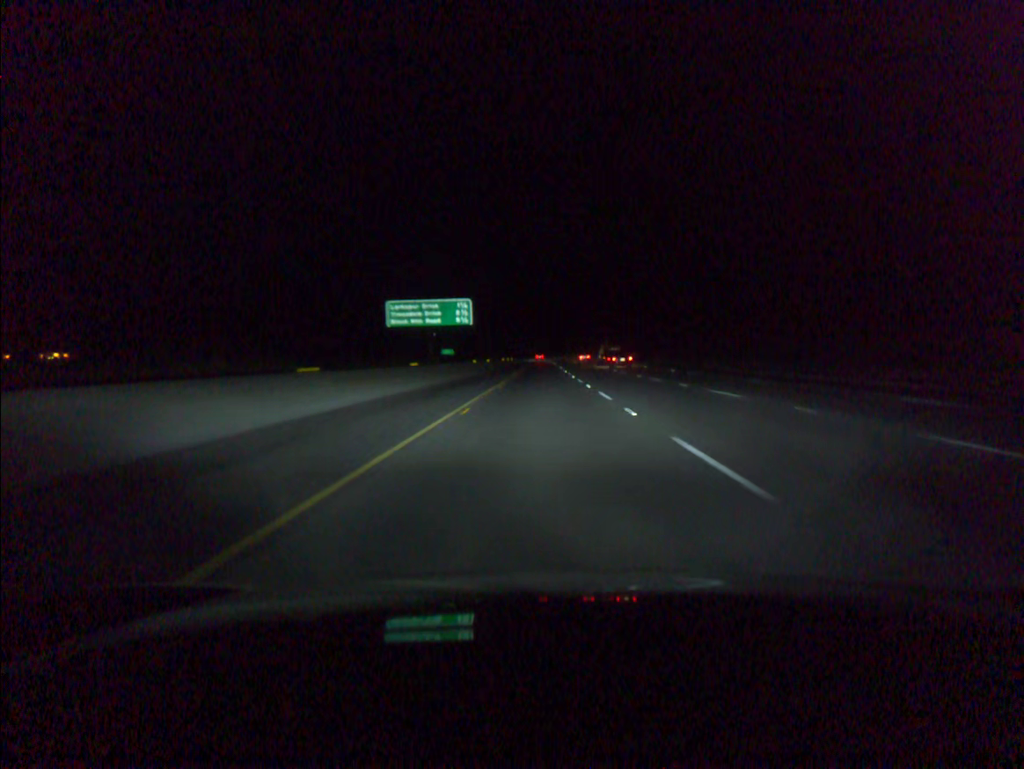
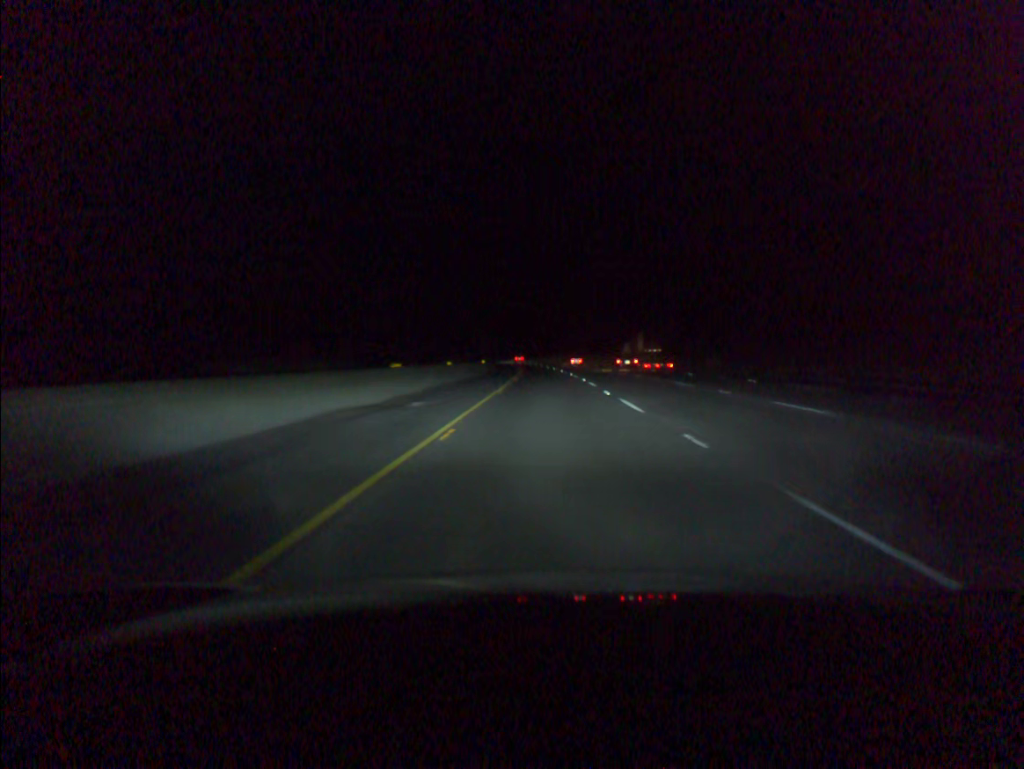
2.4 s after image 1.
(-0.3, +78.5) m; 0°
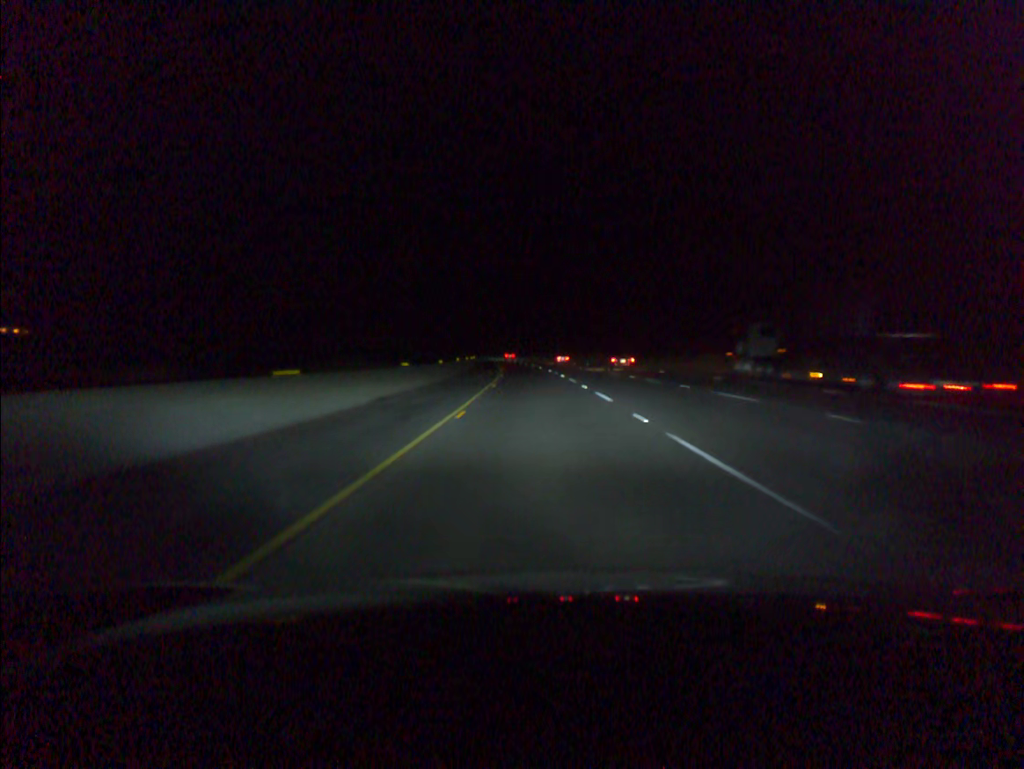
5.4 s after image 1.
(-1.0, +97.9) m; -2°
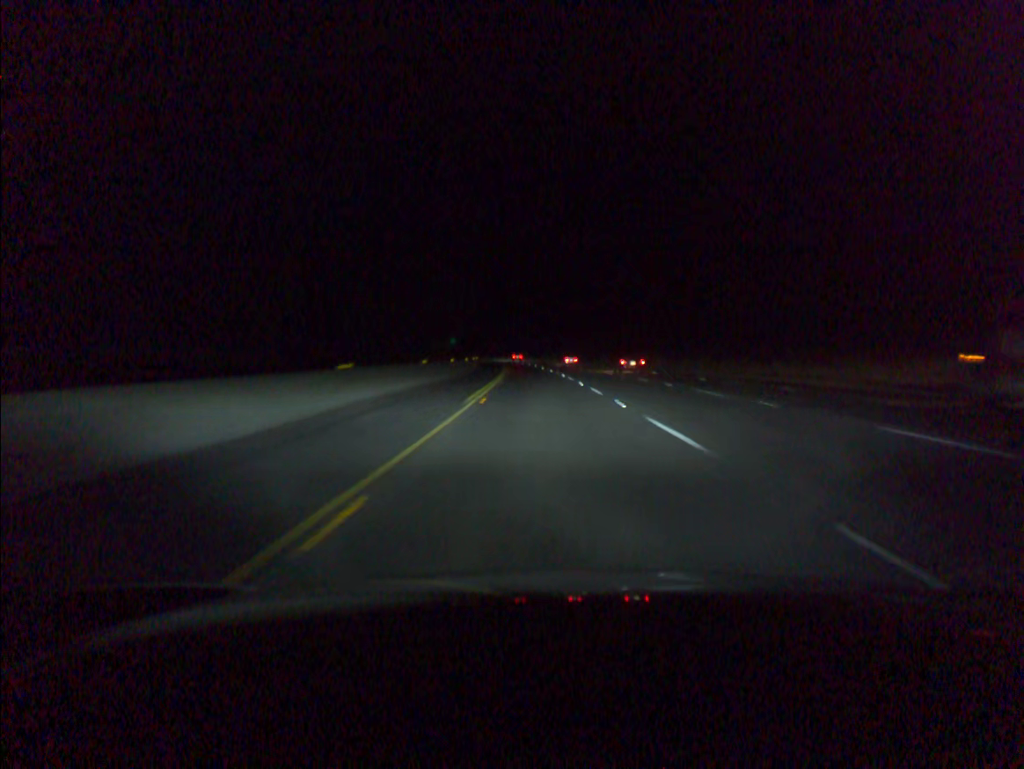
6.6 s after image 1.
(-0.7, +39.2) m; -2°
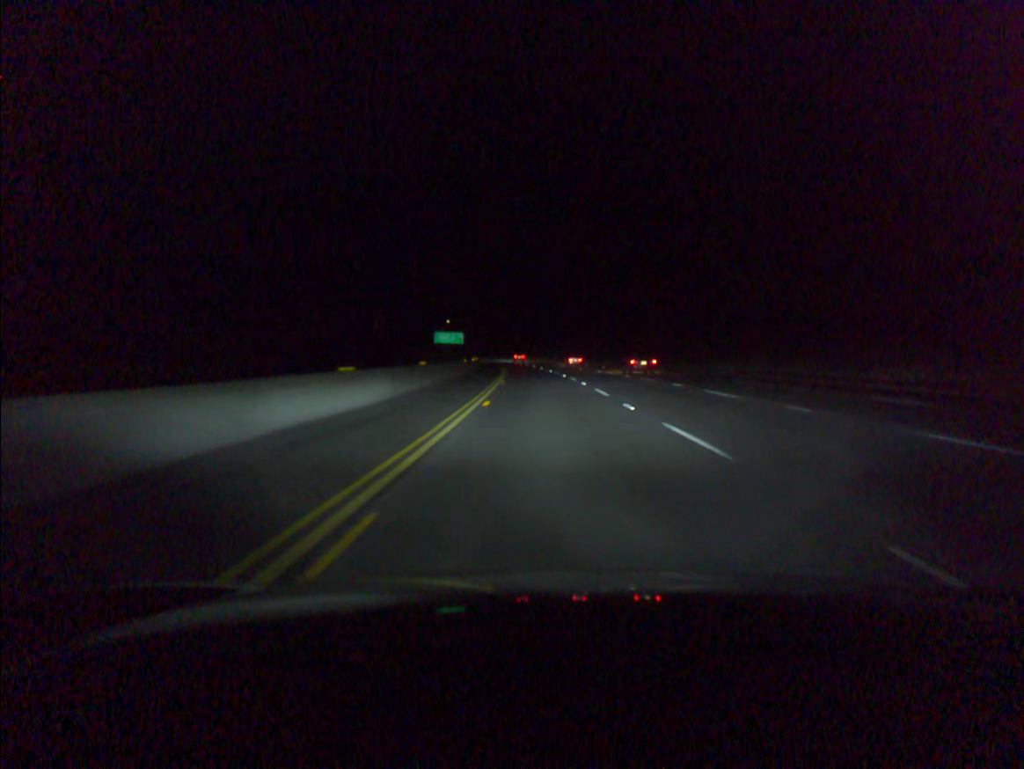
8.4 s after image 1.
(-1.2, +58.9) m; -2°
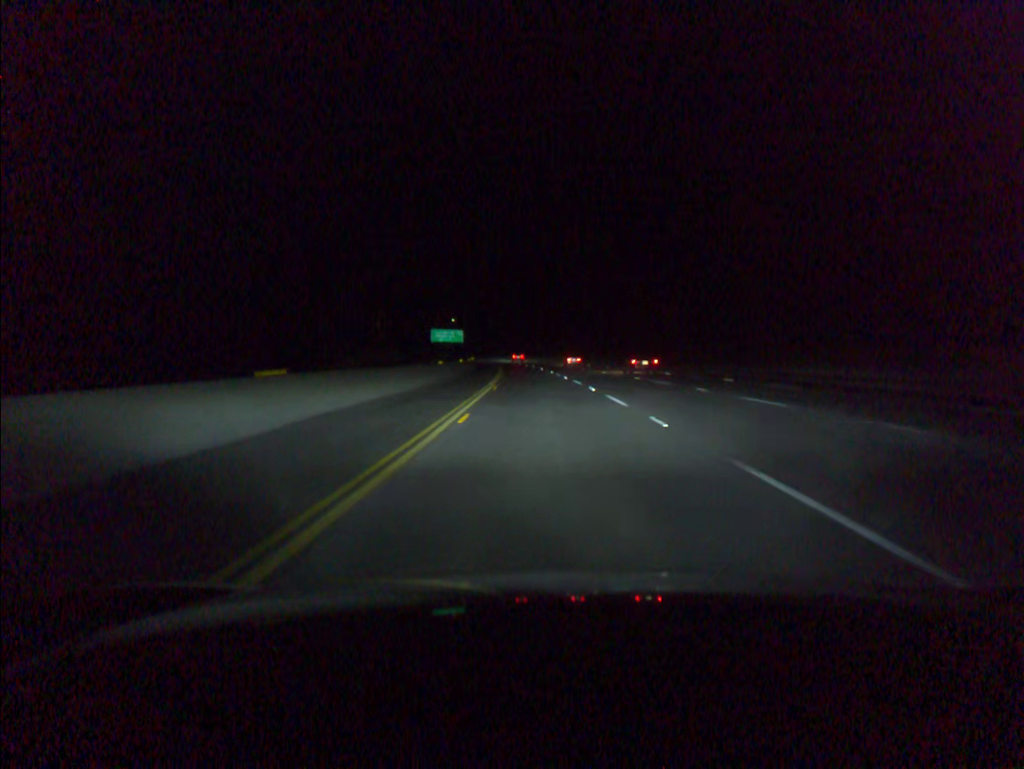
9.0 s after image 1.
(-0.1, +19.7) m; -1°
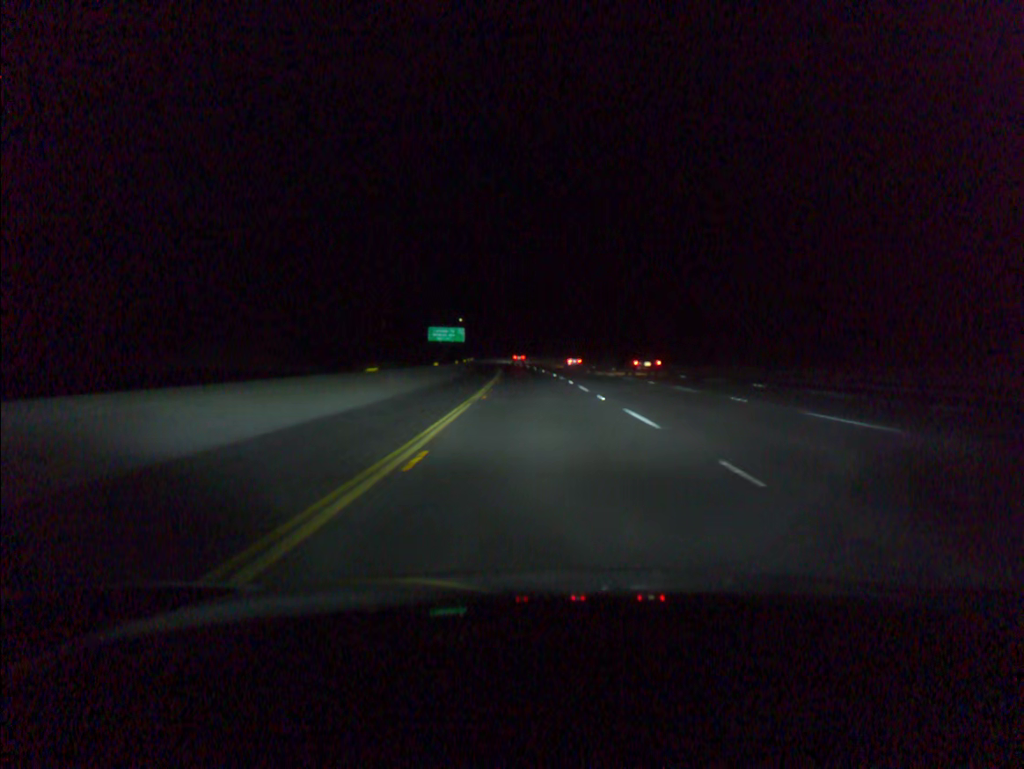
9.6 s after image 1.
(-0.1, +19.7) m; -1°
